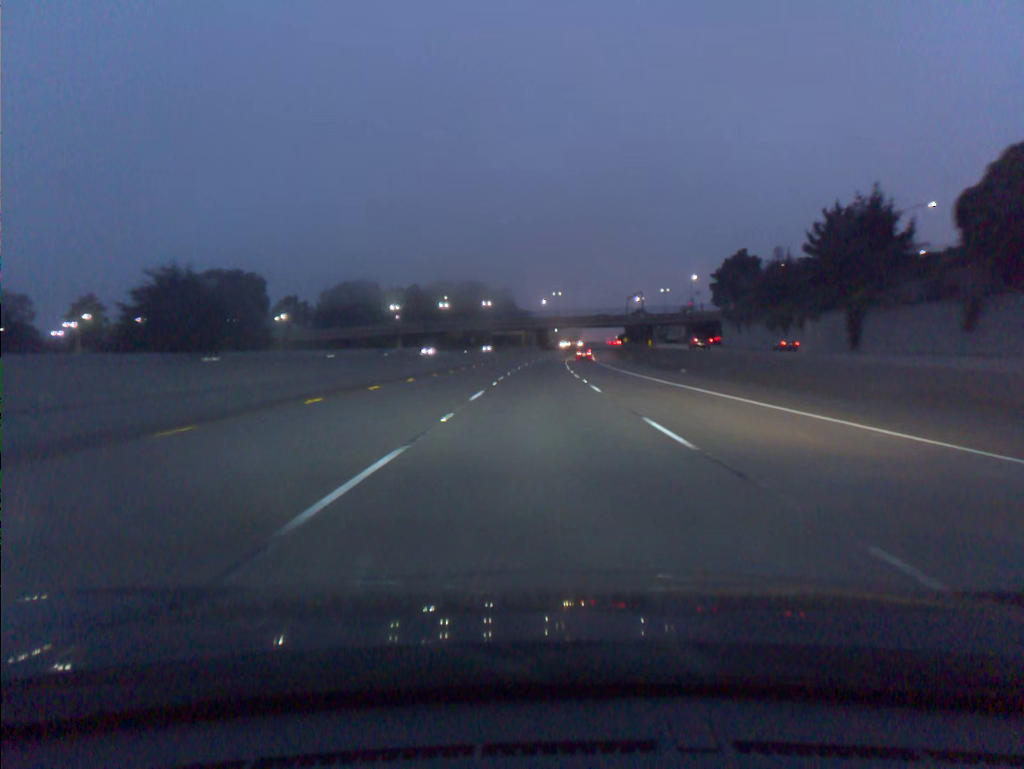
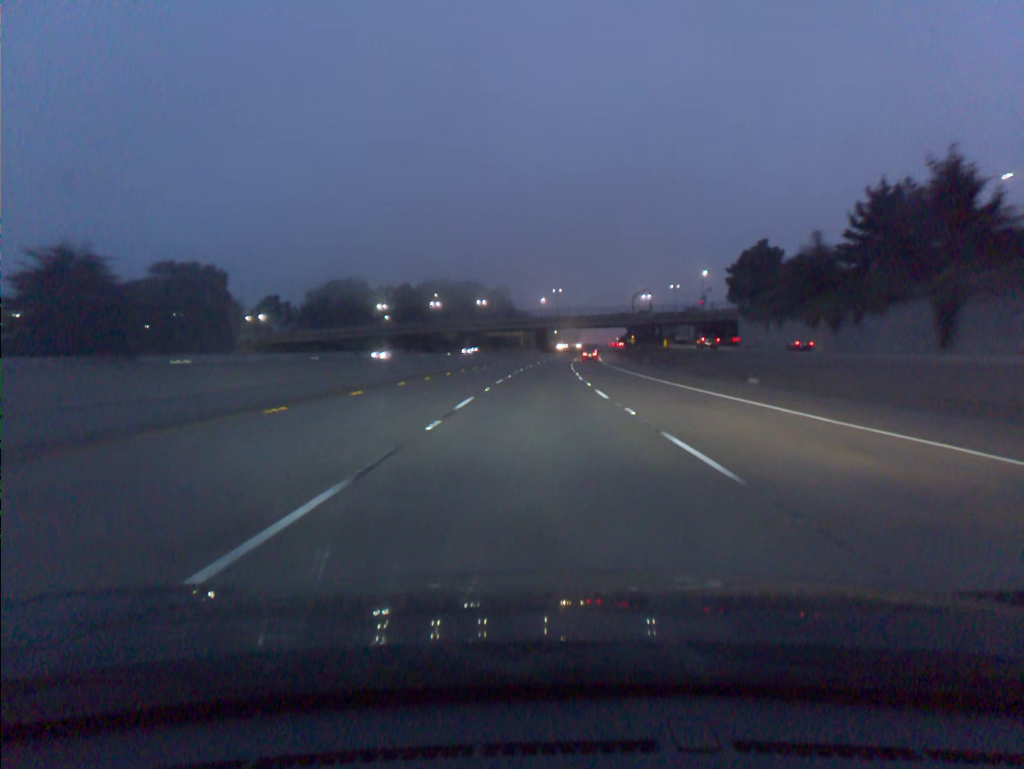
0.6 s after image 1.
(0.0, +17.2) m; 0°
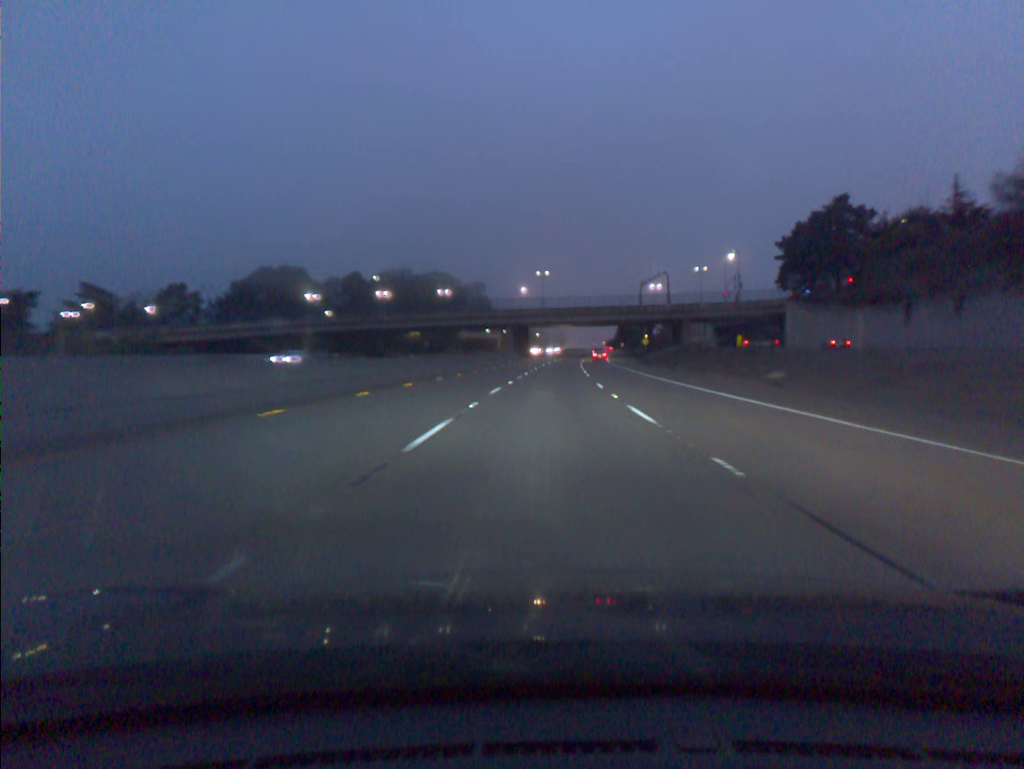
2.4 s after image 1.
(+0.3, +51.3) m; +1°
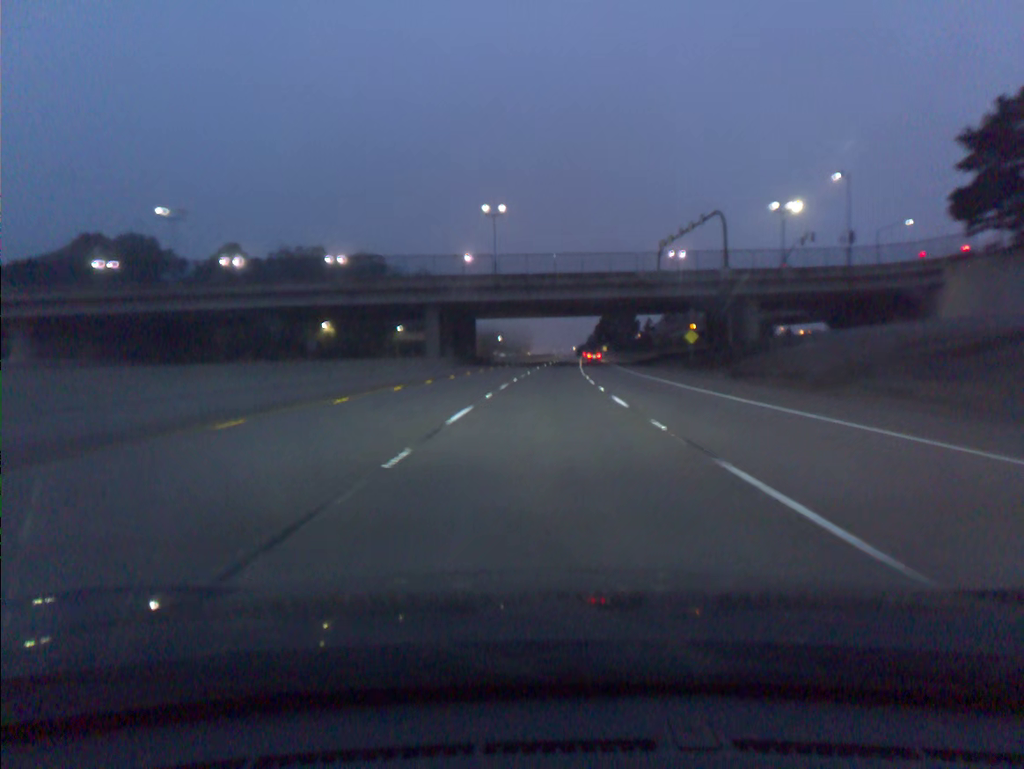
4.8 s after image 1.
(+1.6, +67.6) m; +3°
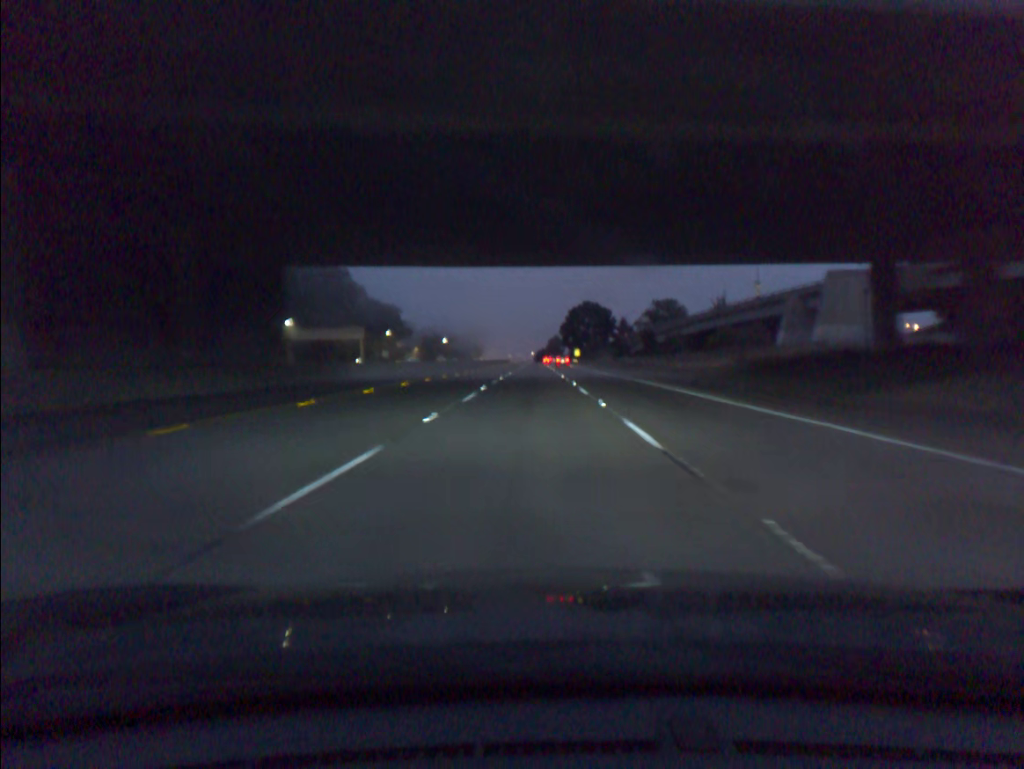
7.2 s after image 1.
(+1.8, +66.7) m; +3°
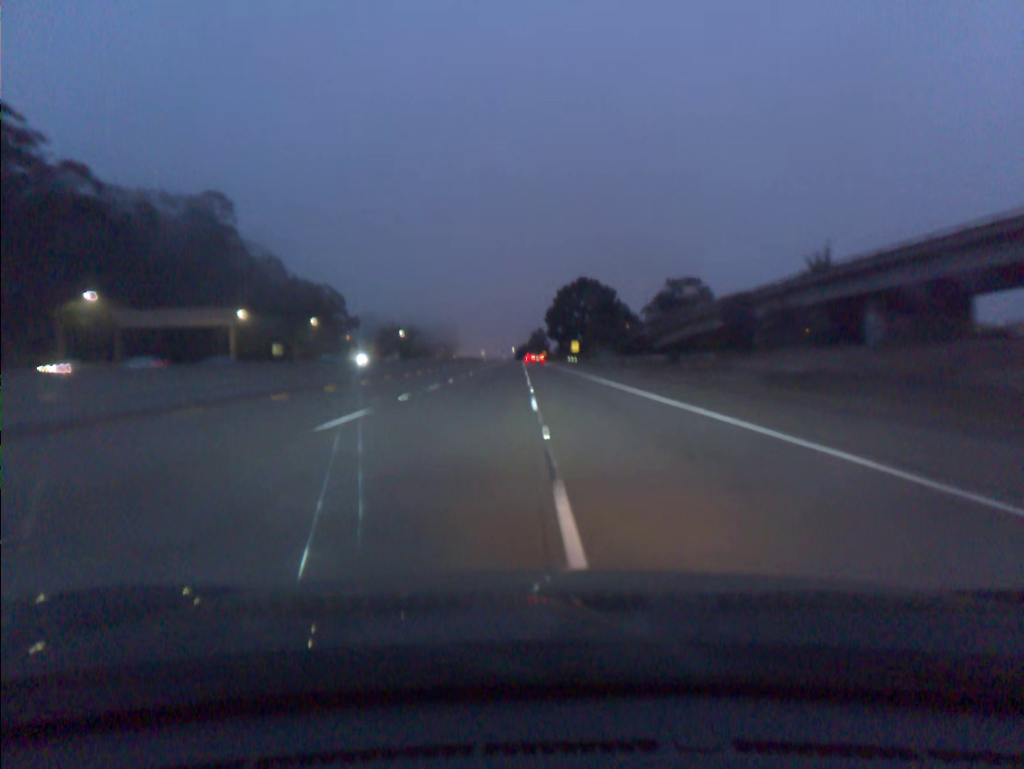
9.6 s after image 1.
(+1.0, +66.0) m; +1°
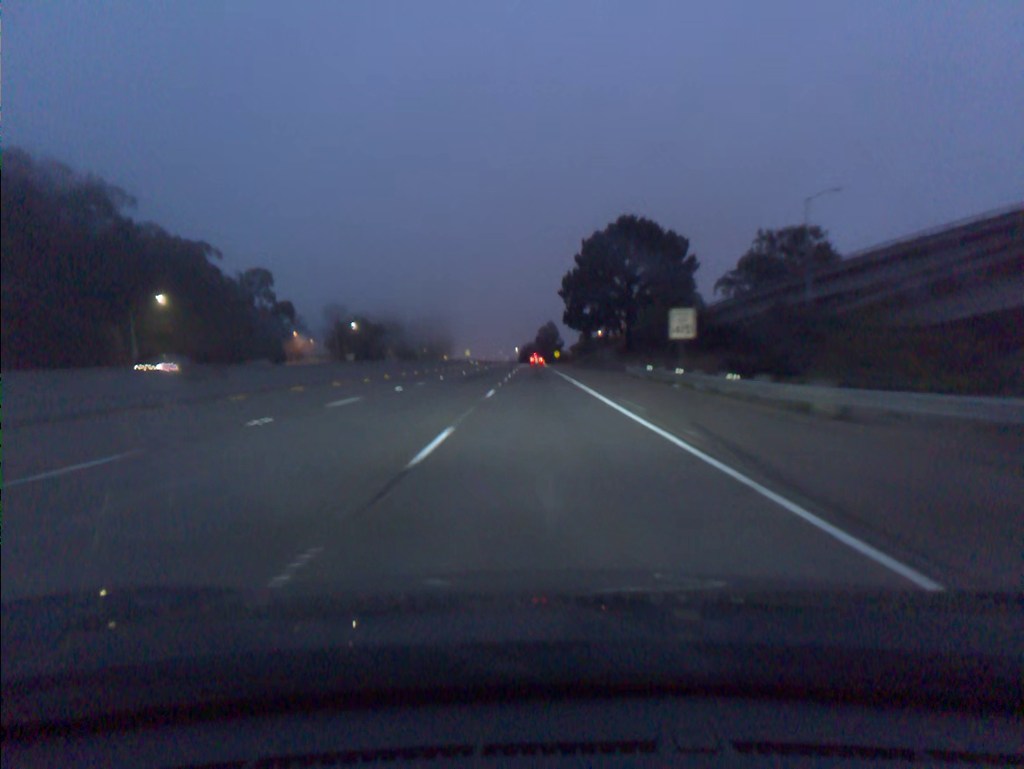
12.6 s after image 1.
(-0.2, +80.5) m; -1°
